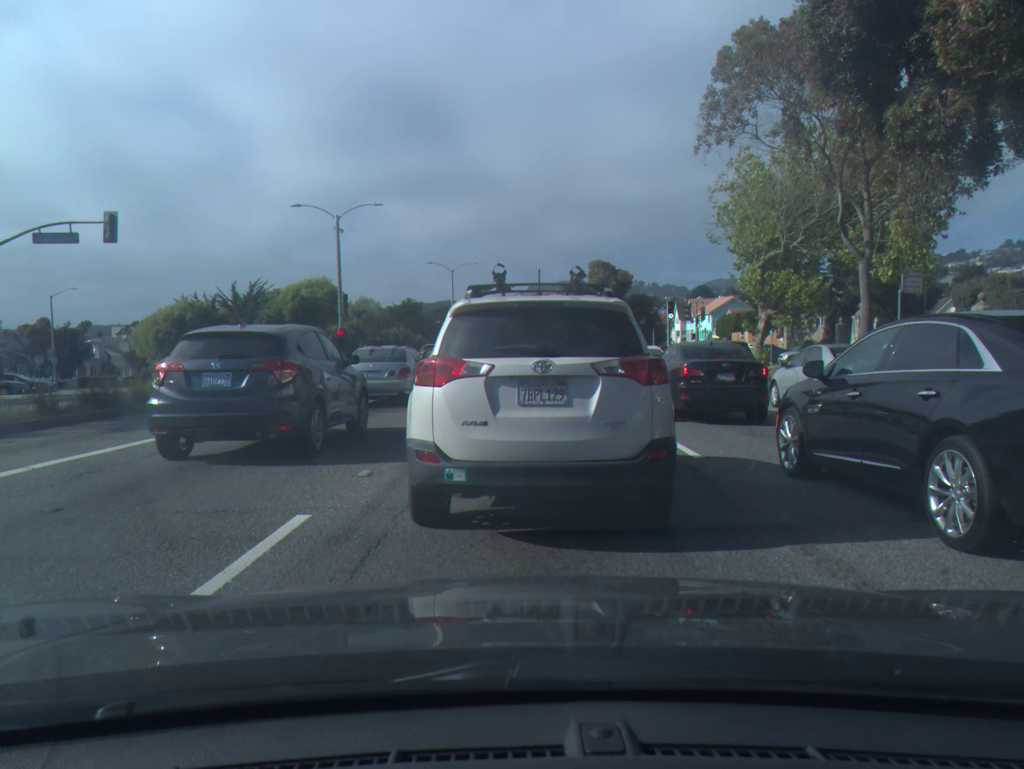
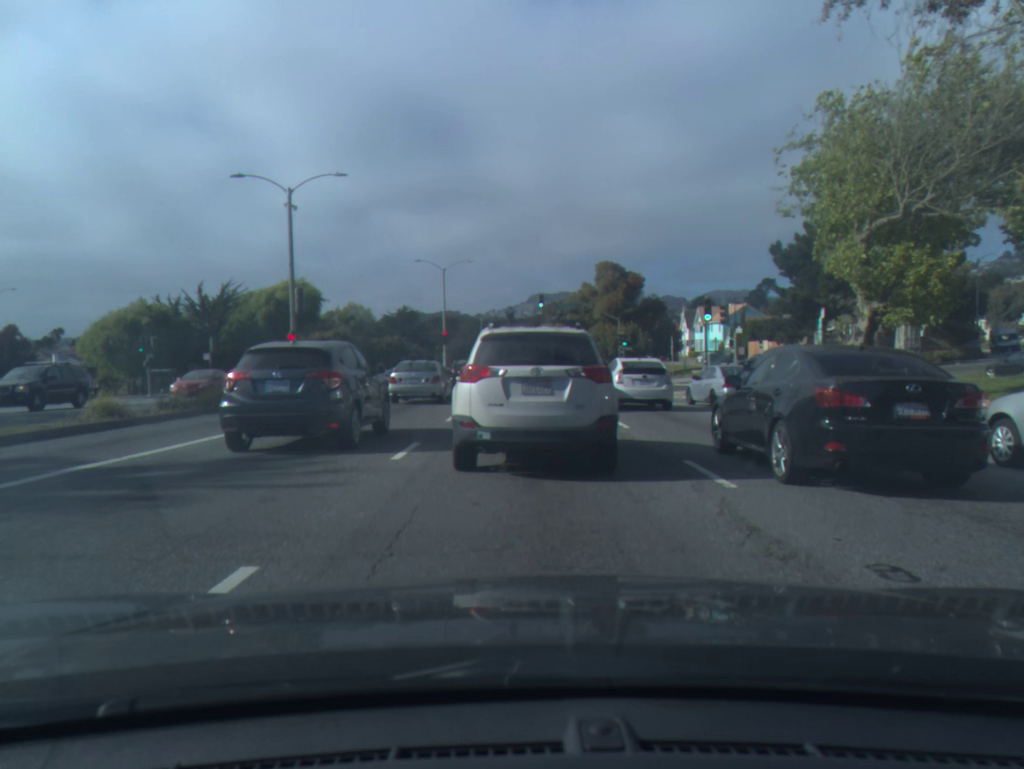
(0.0, +8.7) m; 0°
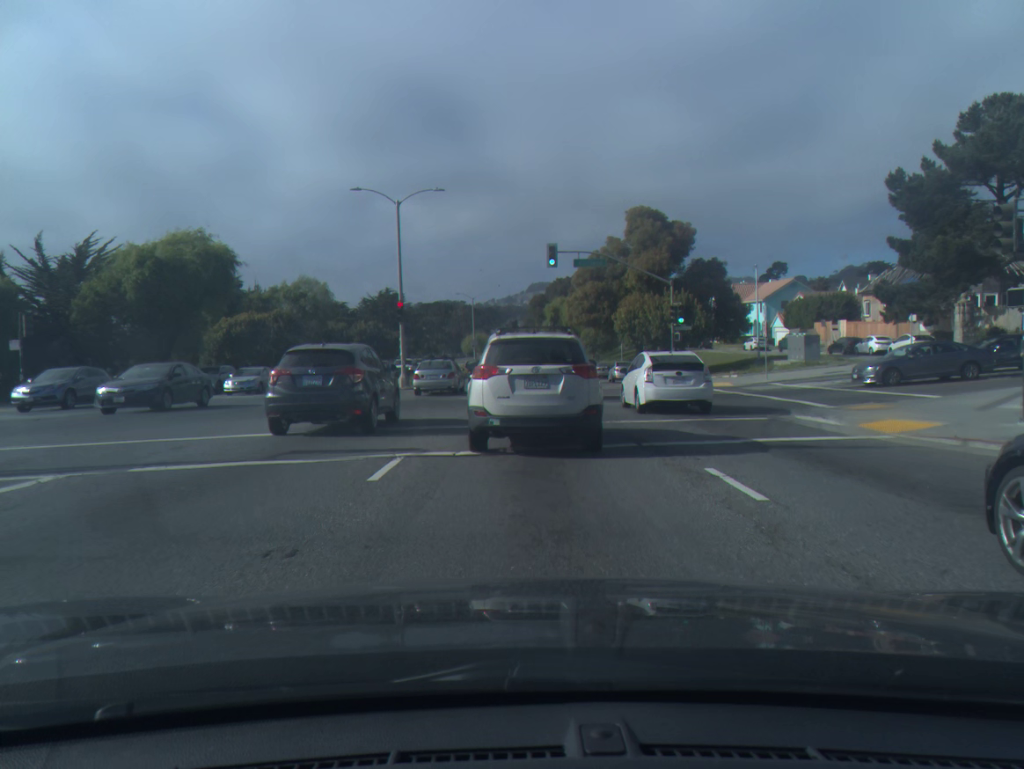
(+0.1, +22.3) m; 0°
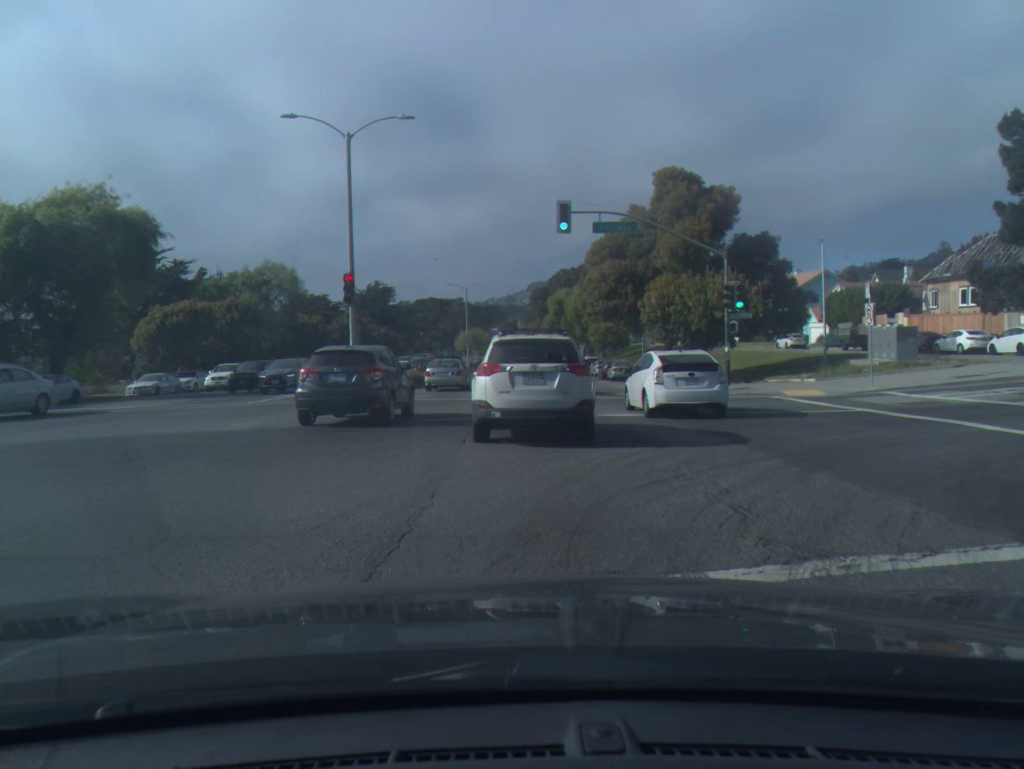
(0.0, +11.4) m; 0°
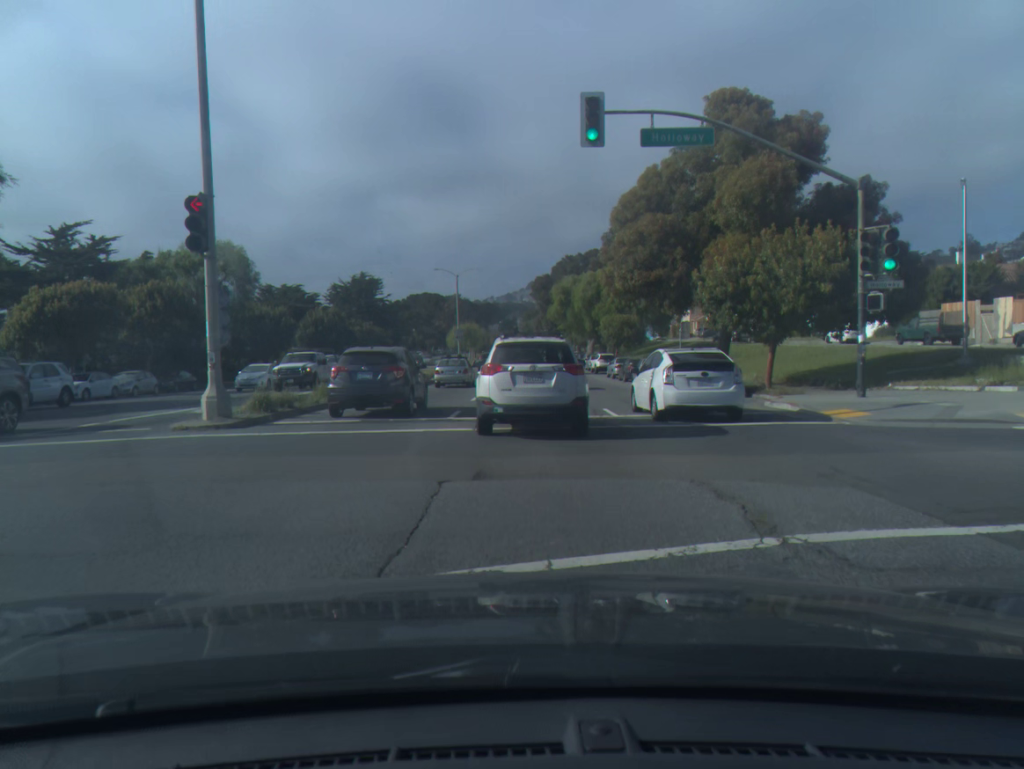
(0.0, +12.7) m; 0°
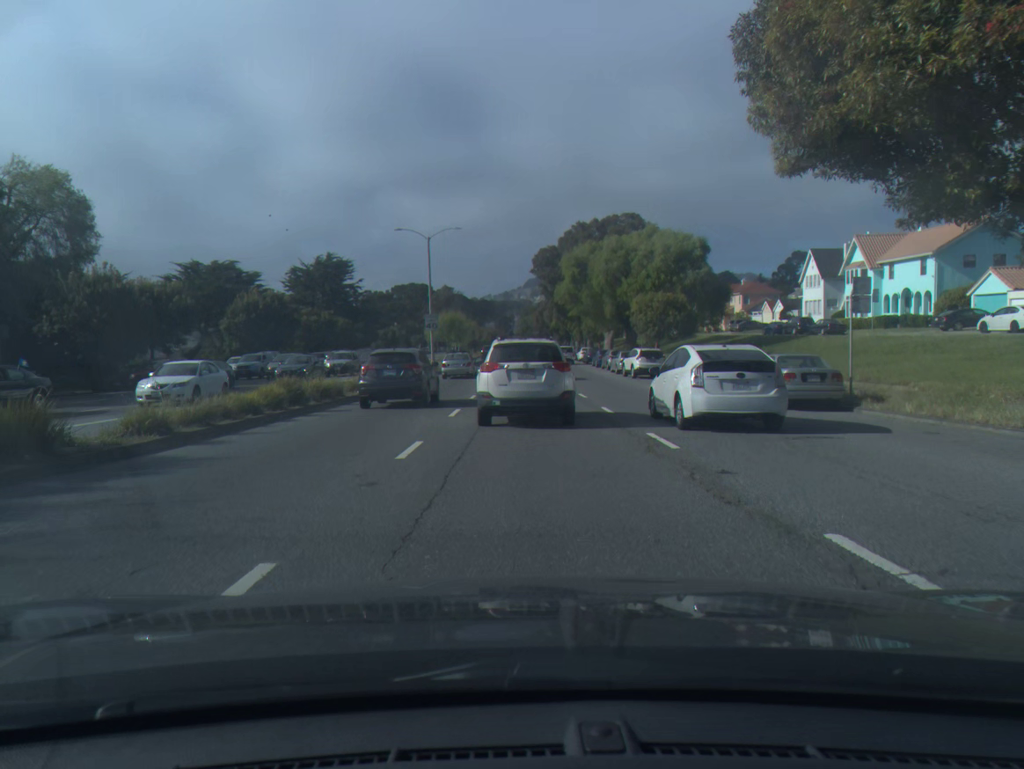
(0.0, +21.8) m; 0°
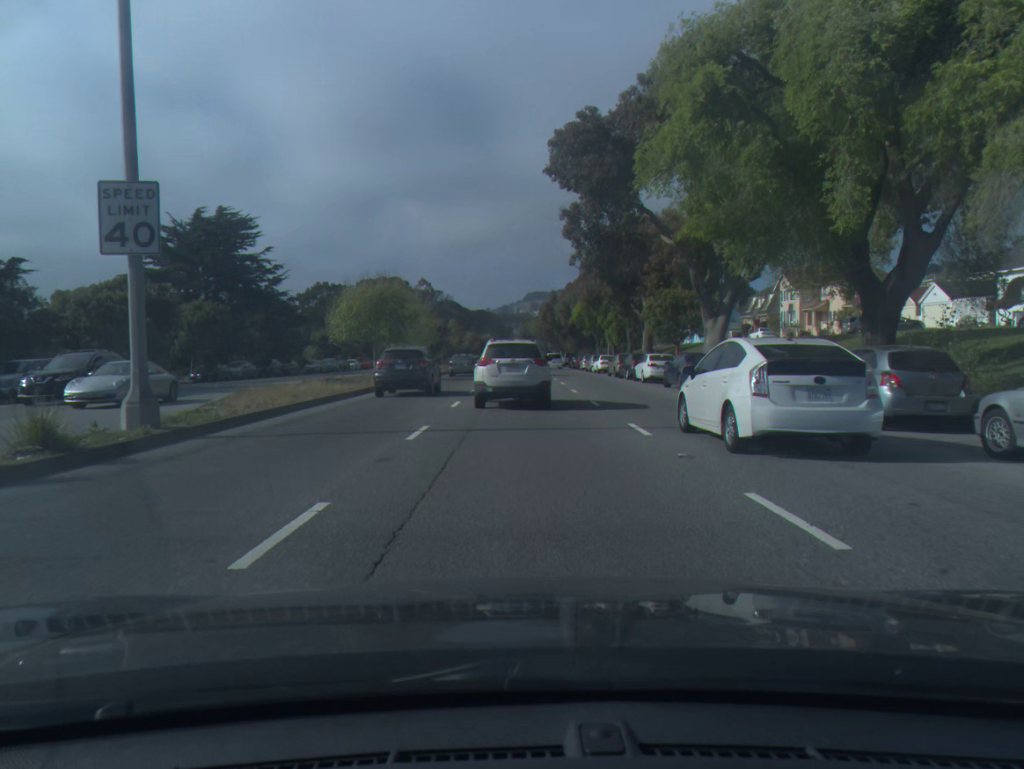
(+0.1, +42.0) m; 0°
